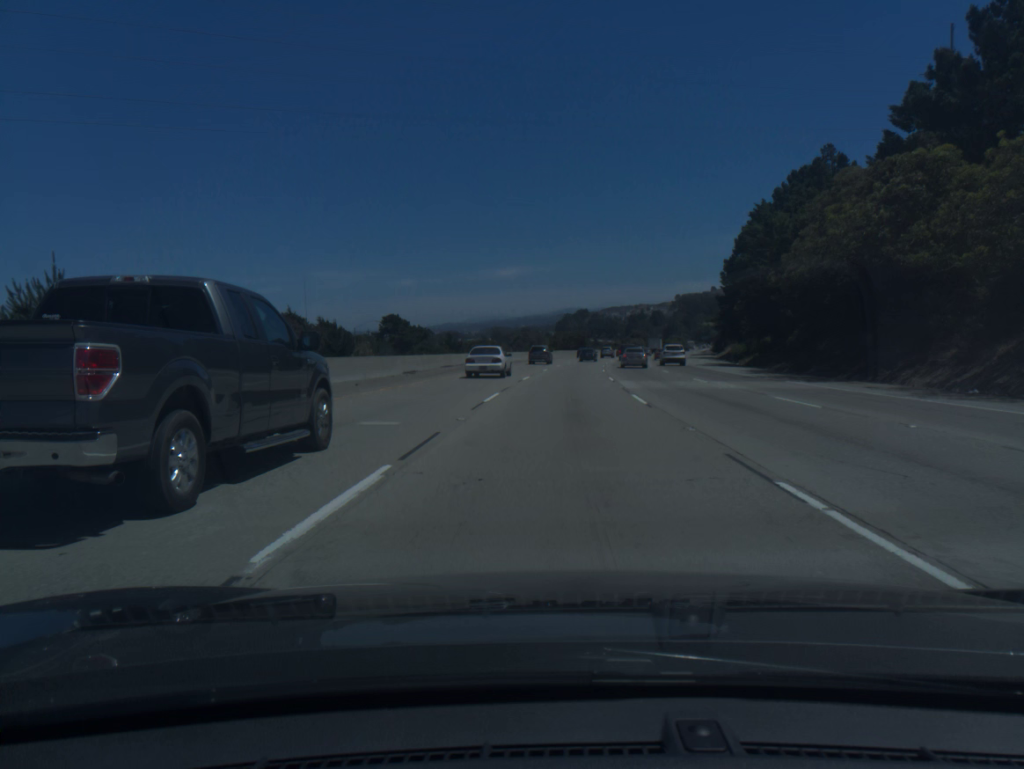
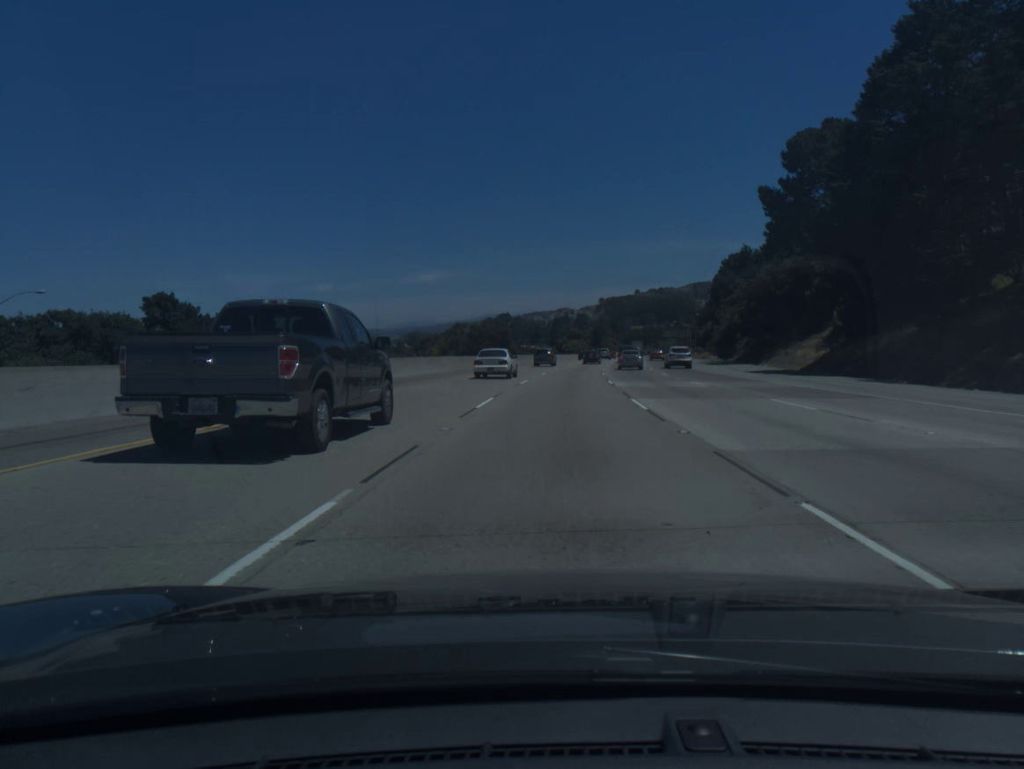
(+3.9, +74.1) m; +6°
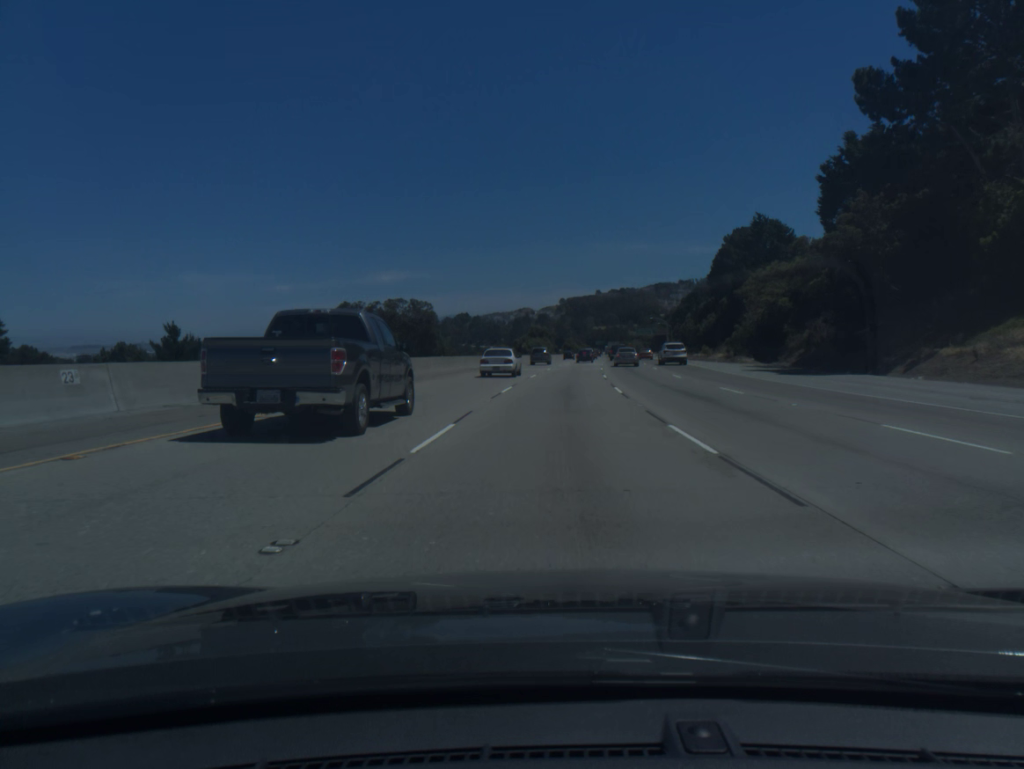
(+0.9, +37.0) m; +3°
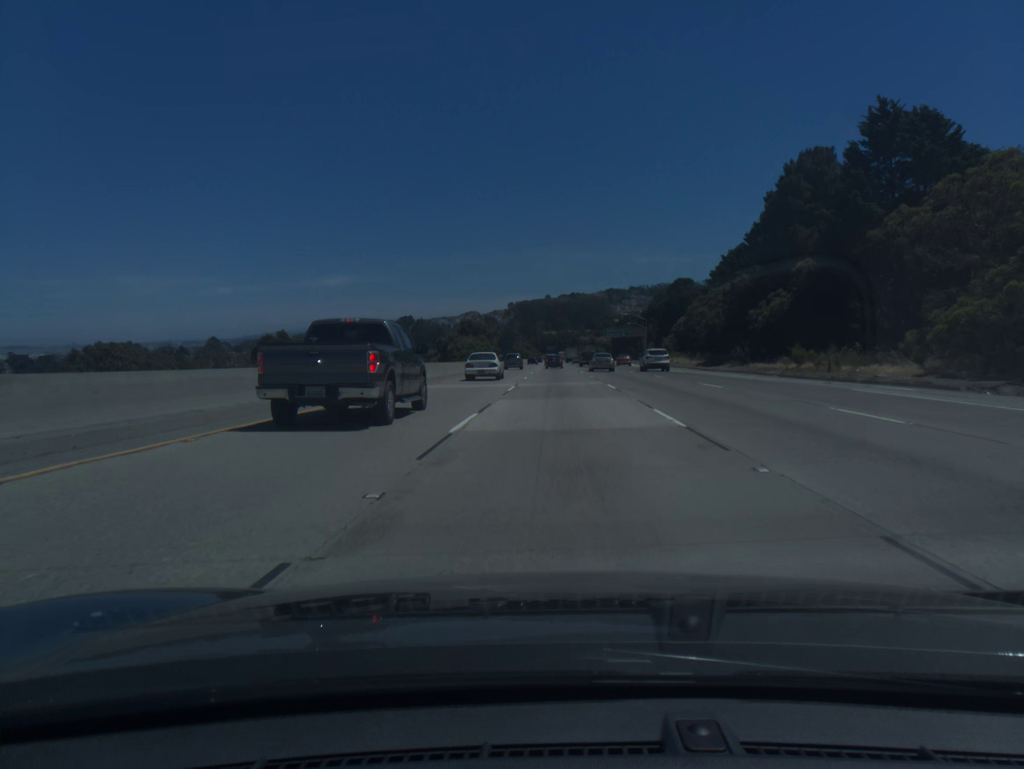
(+1.8, +55.6) m; +4°
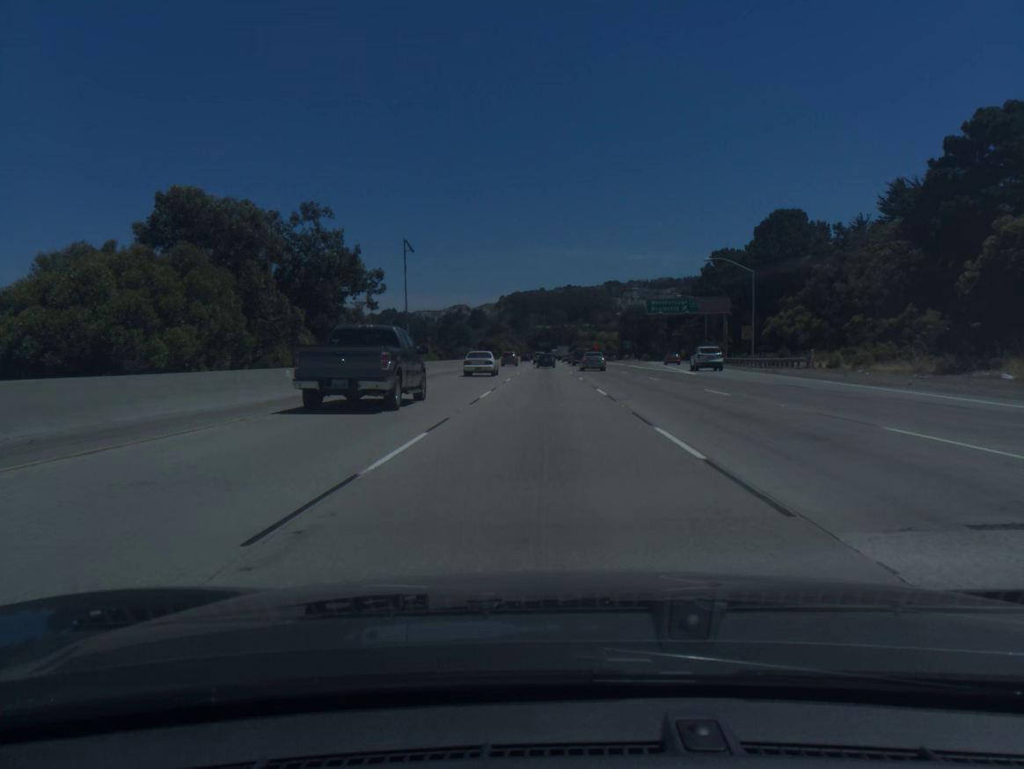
(+1.4, +91.8) m; +1°
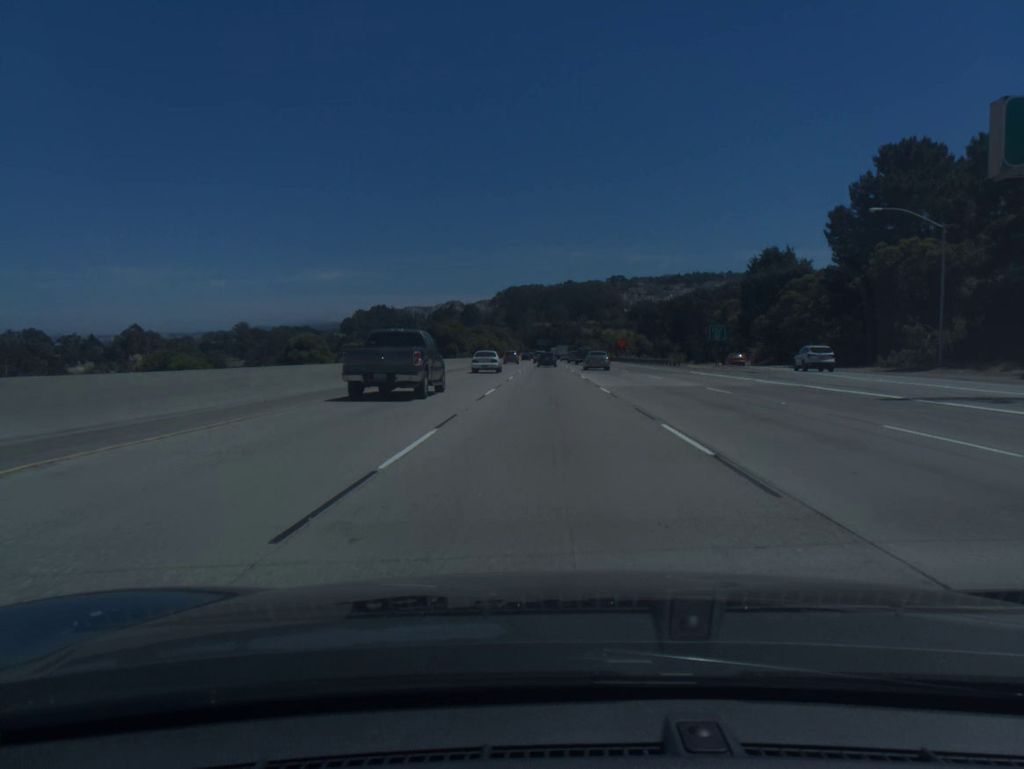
(-0.2, +72.8) m; 0°
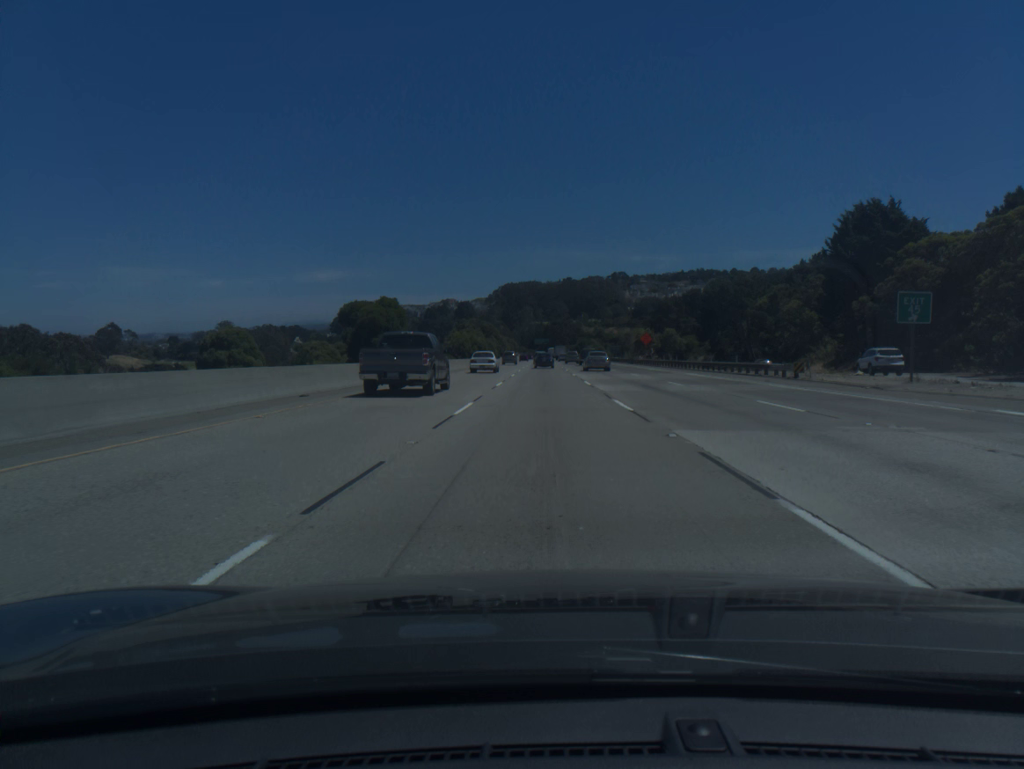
(+0.1, +36.3) m; 0°
